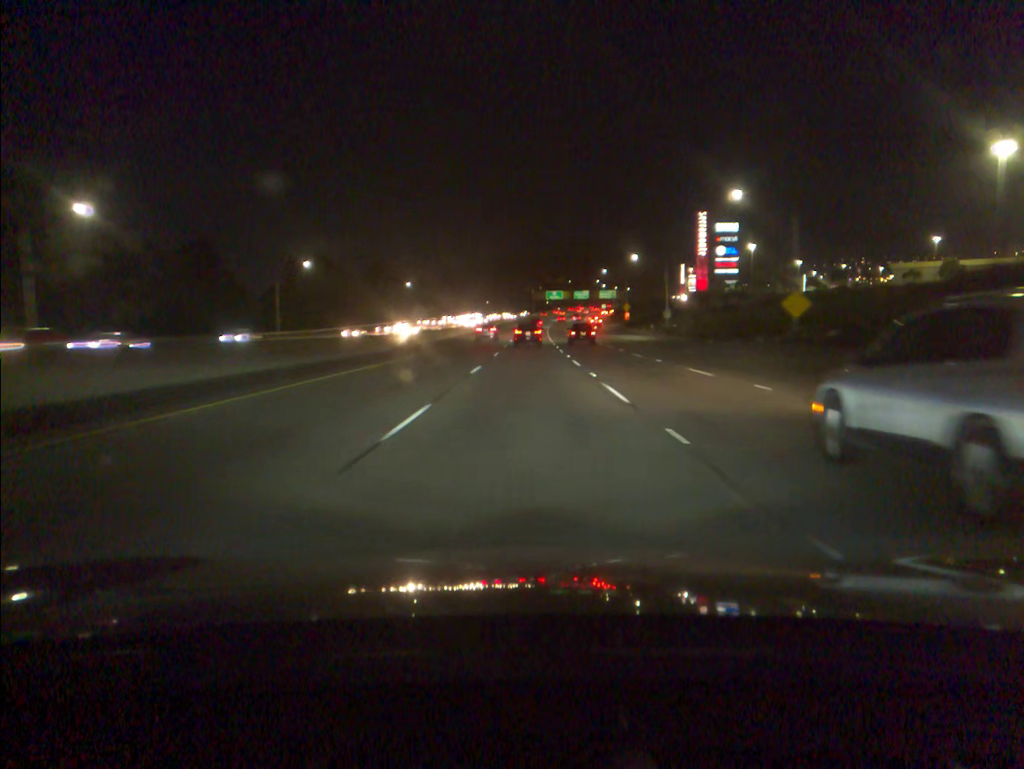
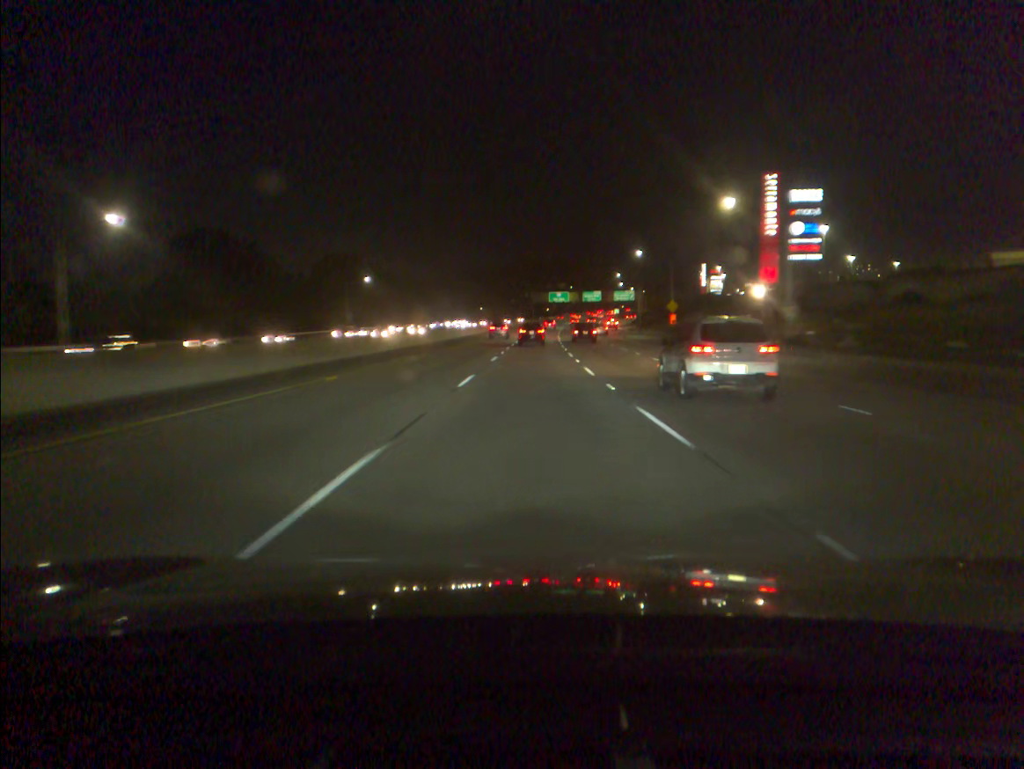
(0.0, +49.3) m; 0°
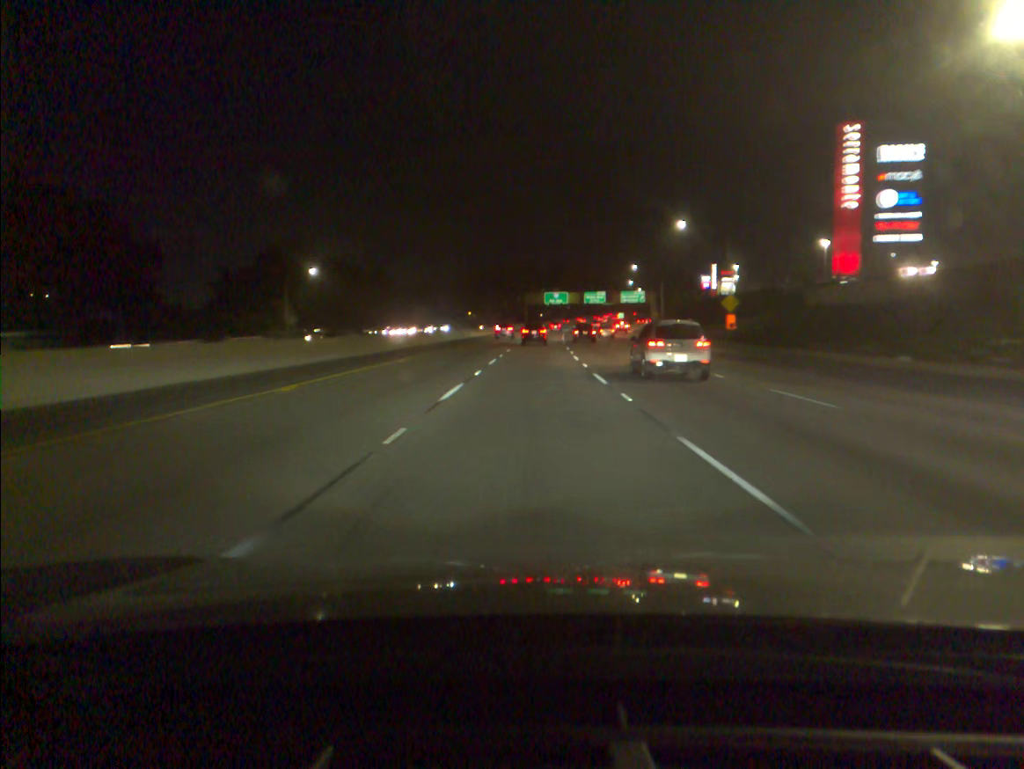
(+0.1, +33.2) m; 0°
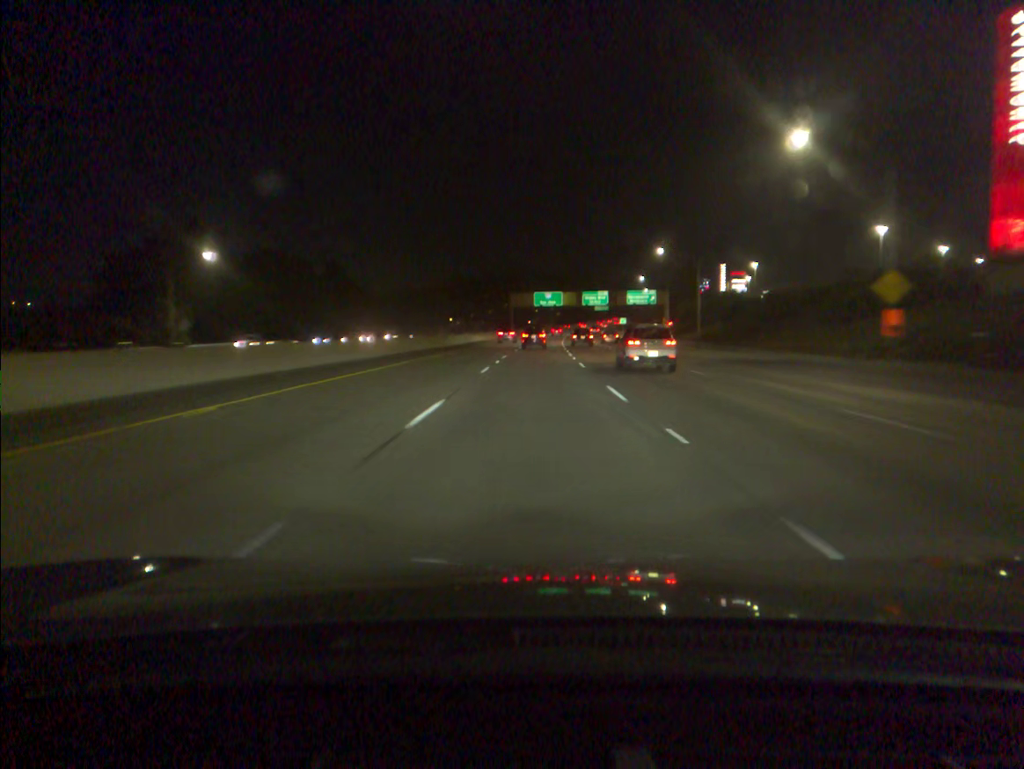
(+0.3, +33.5) m; +1°
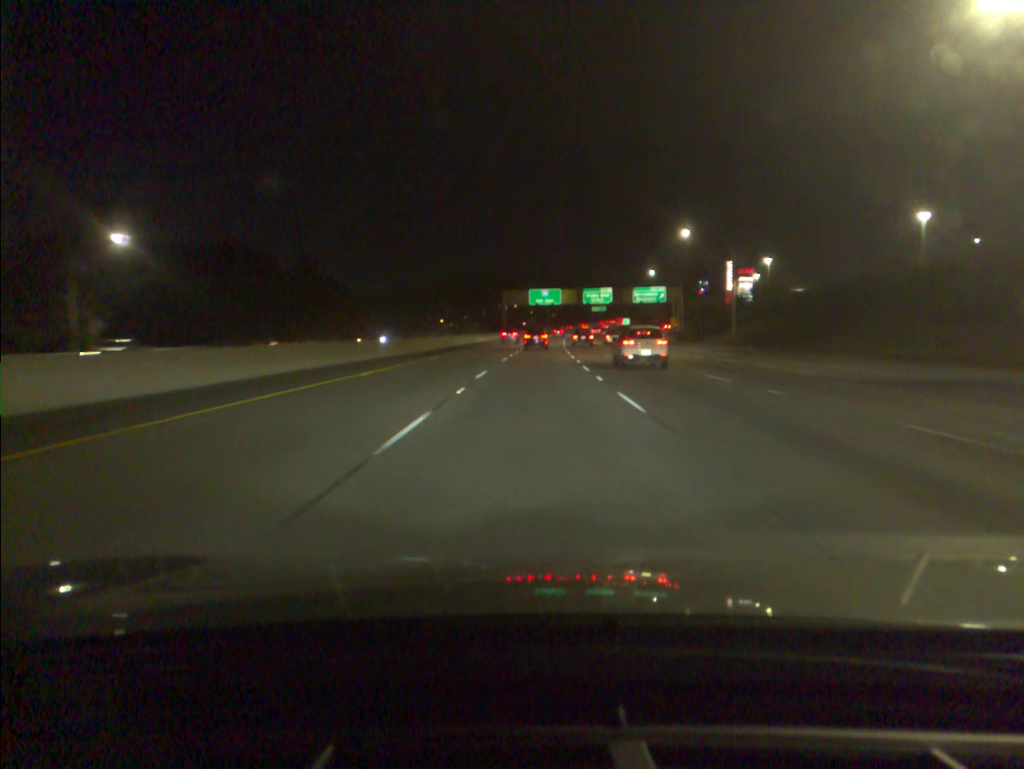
(+0.1, +16.9) m; 0°
